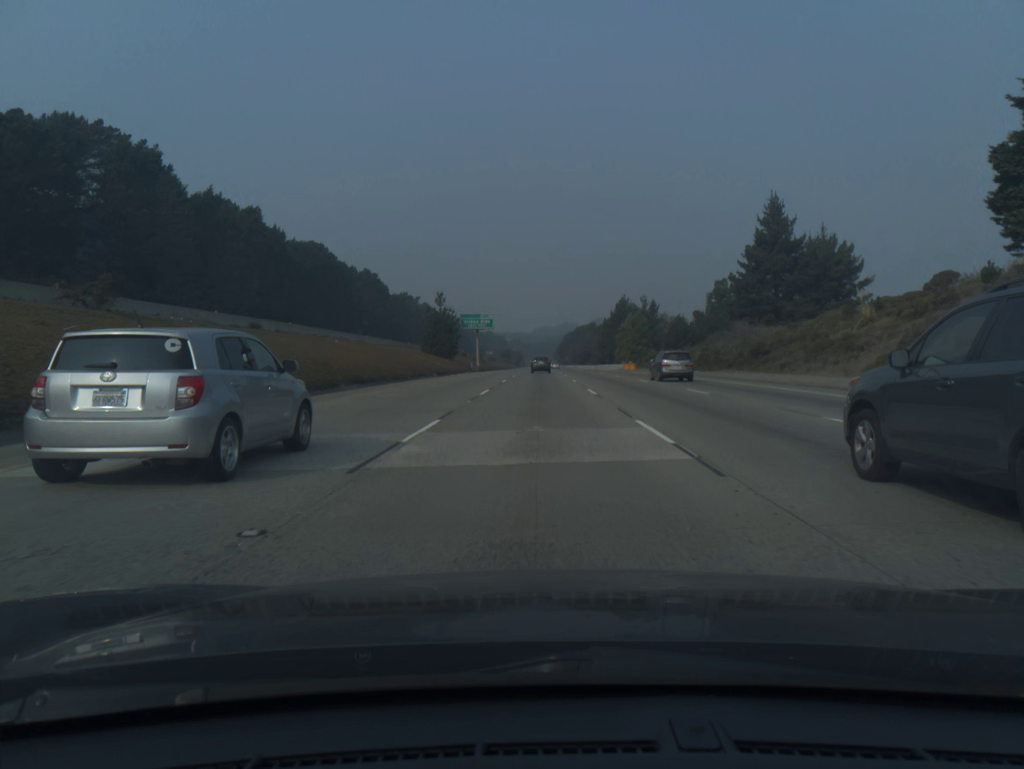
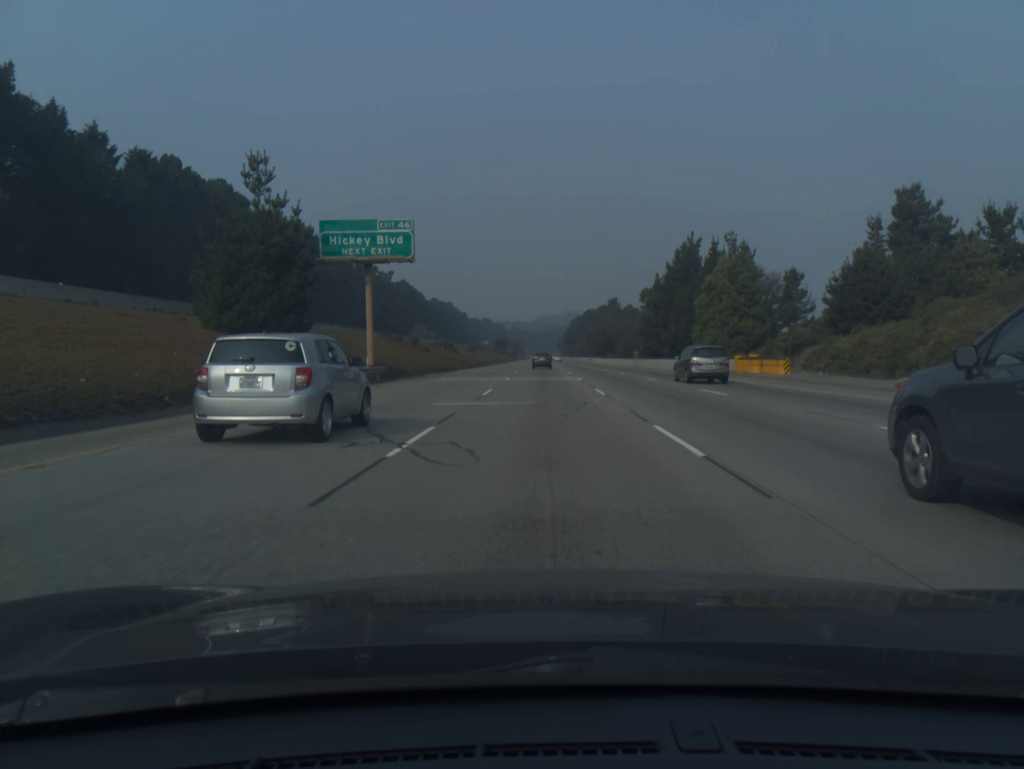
(-0.2, +74.7) m; 0°
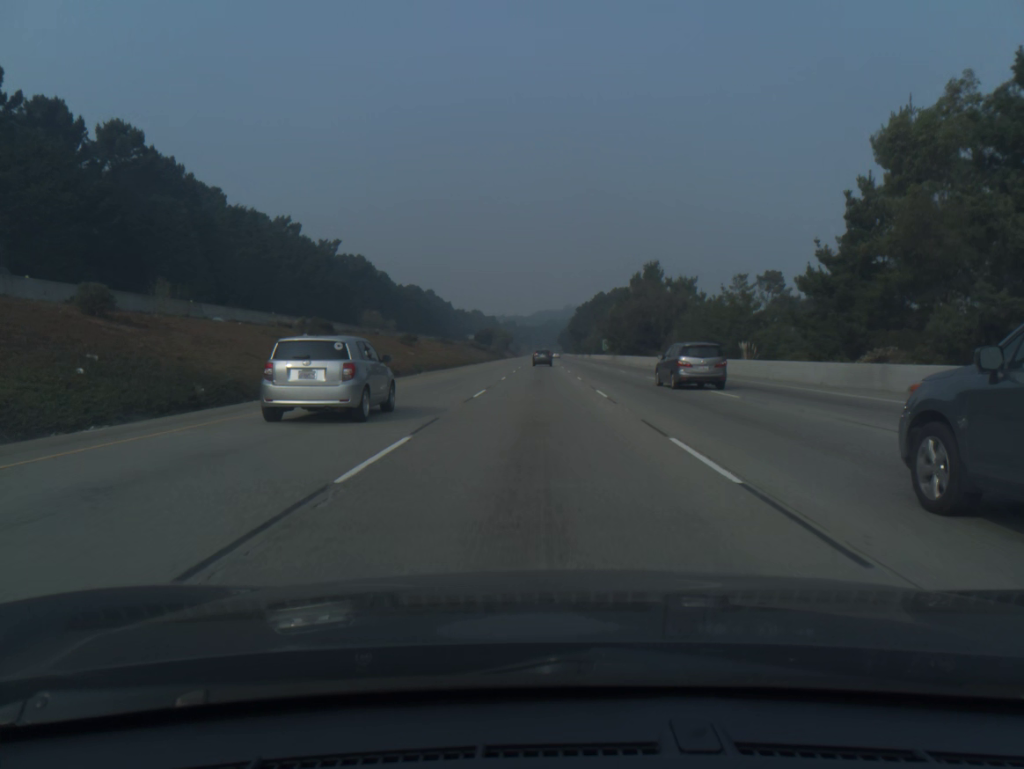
(+0.2, +75.0) m; 0°
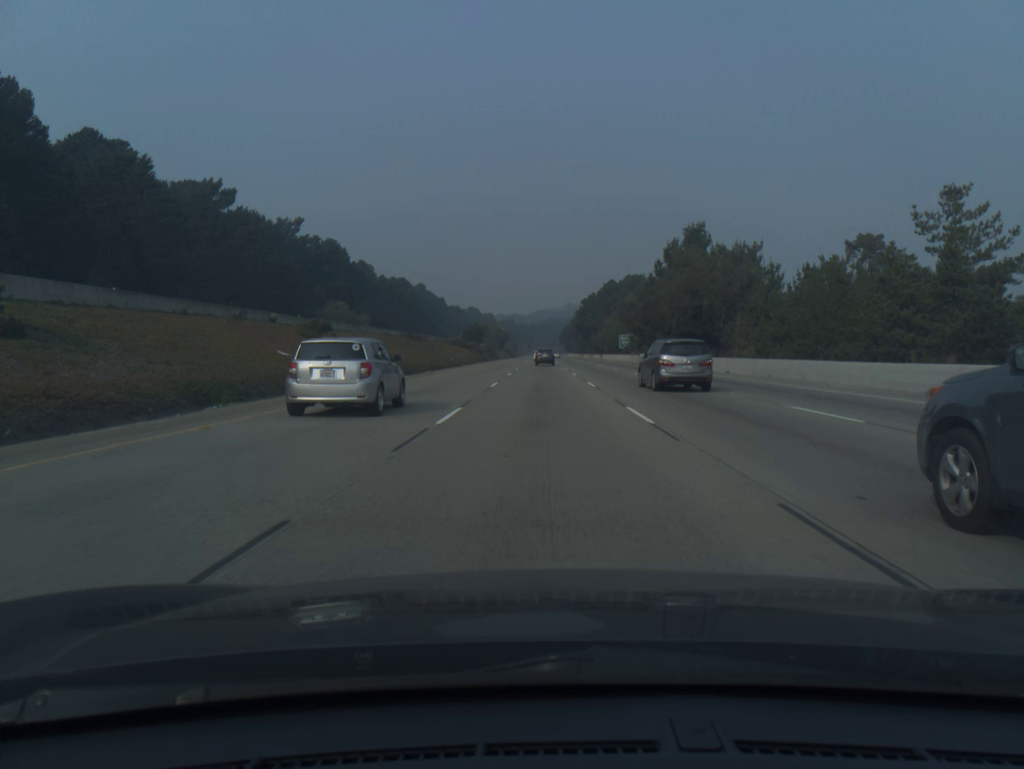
(0.0, +37.7) m; 0°
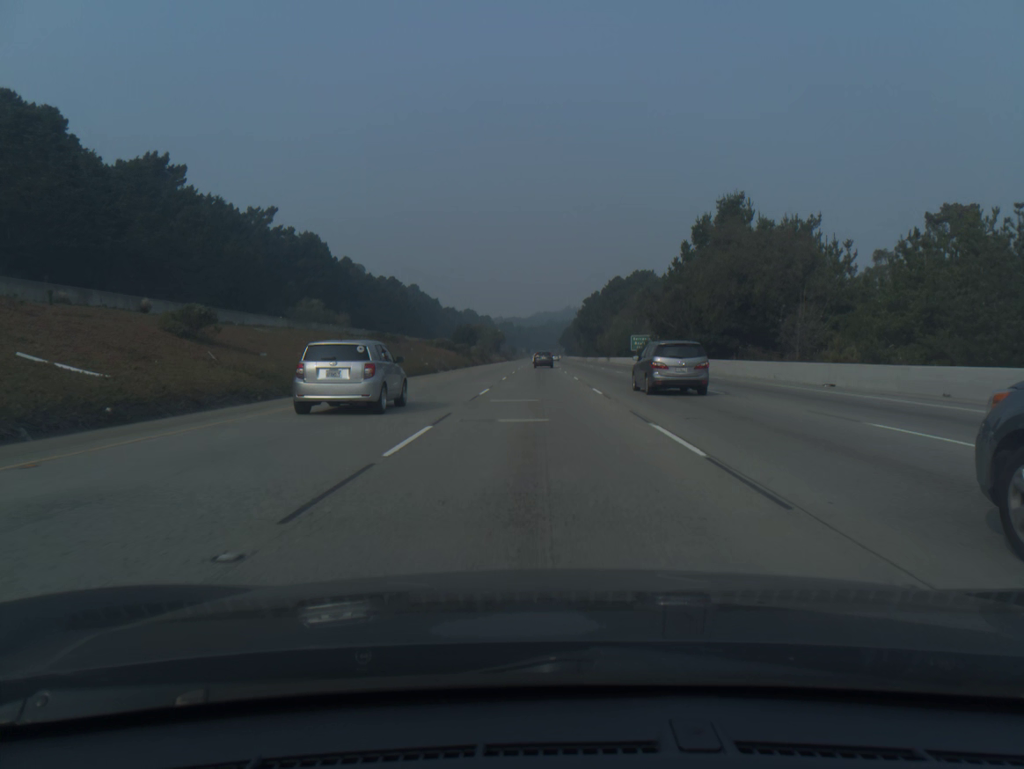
(0.0, +18.9) m; 0°
